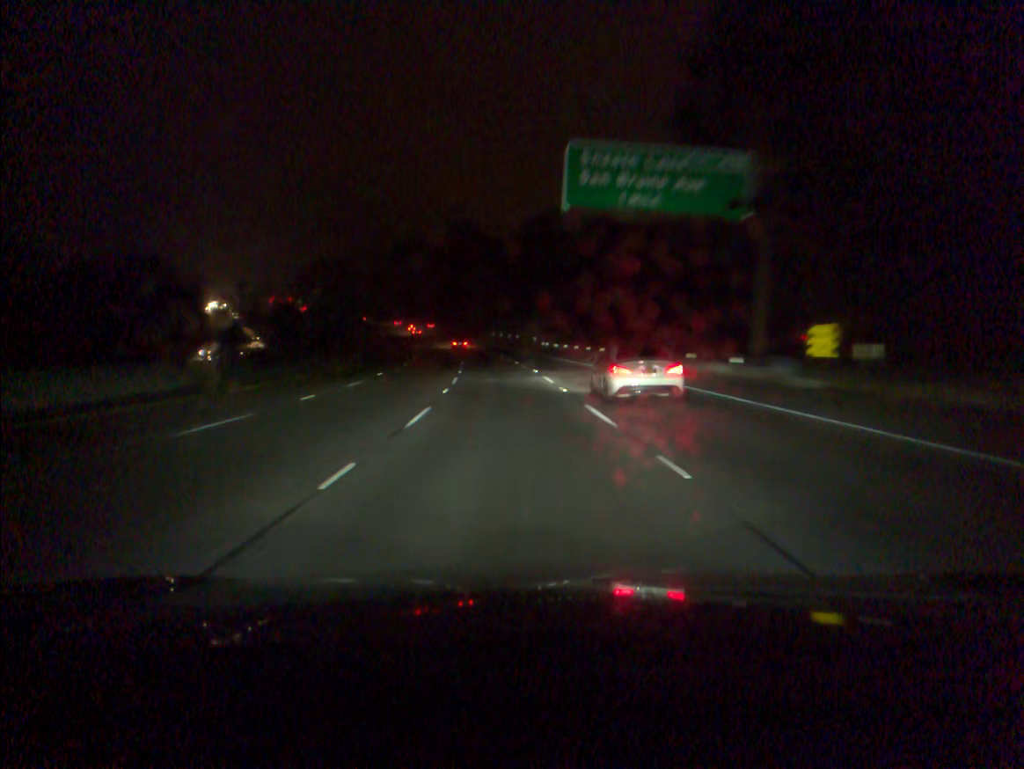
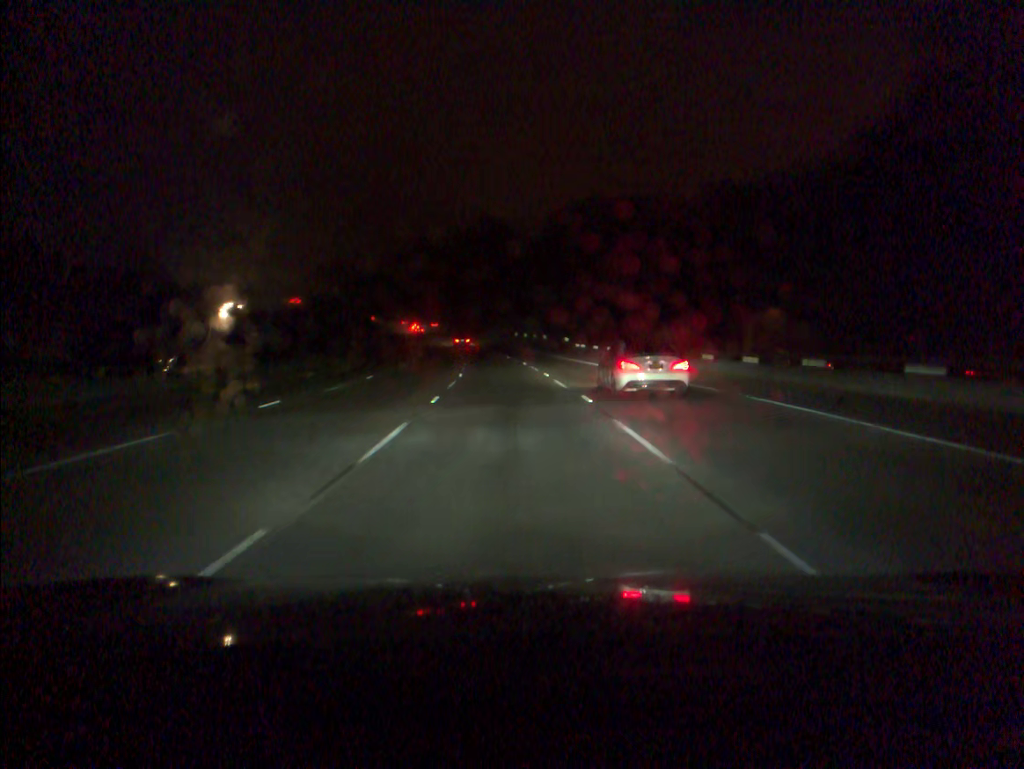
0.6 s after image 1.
(-0.3, +19.1) m; -2°
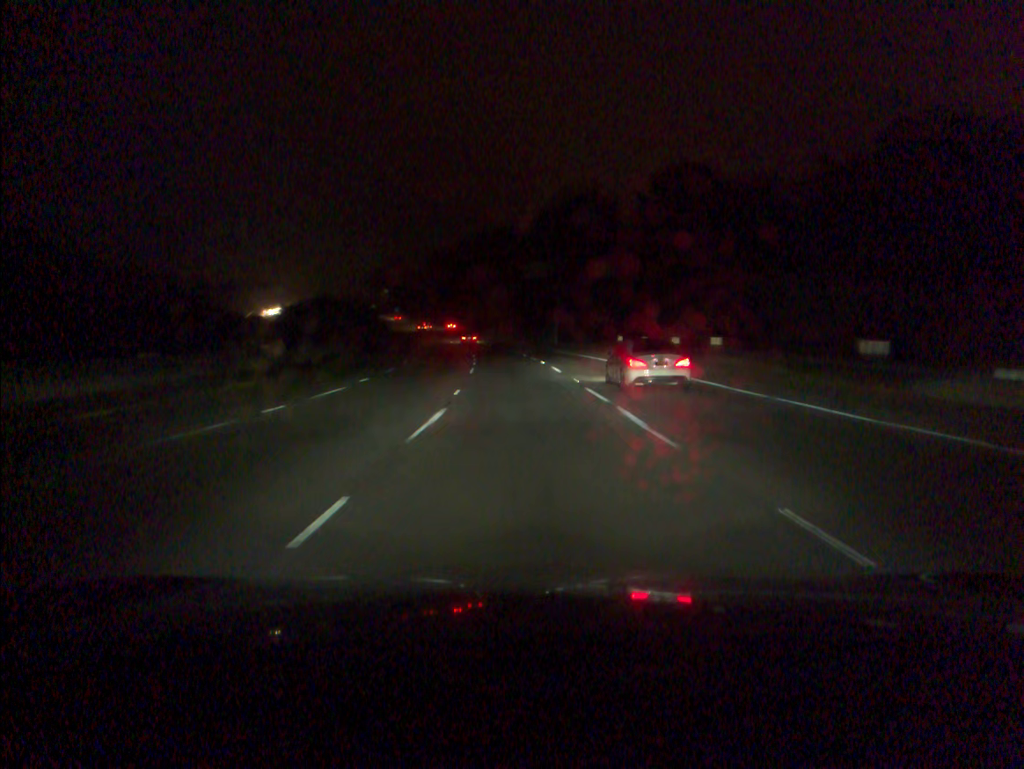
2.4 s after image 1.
(-2.7, +56.7) m; -5°
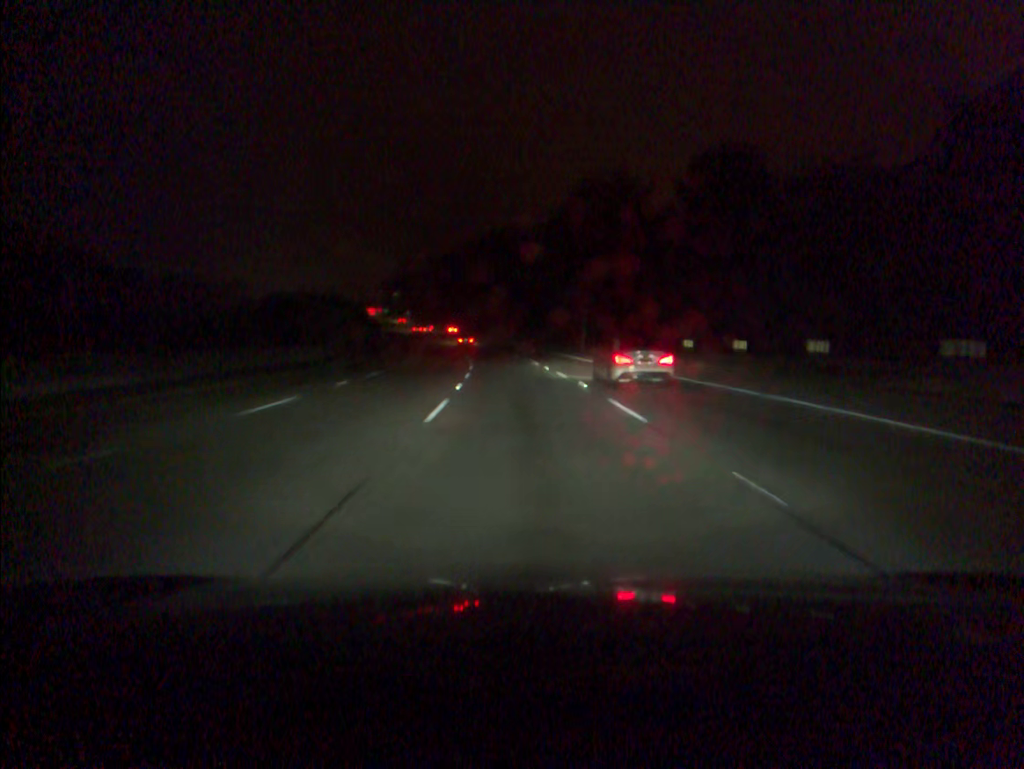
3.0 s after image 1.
(-0.2, +18.7) m; -1°
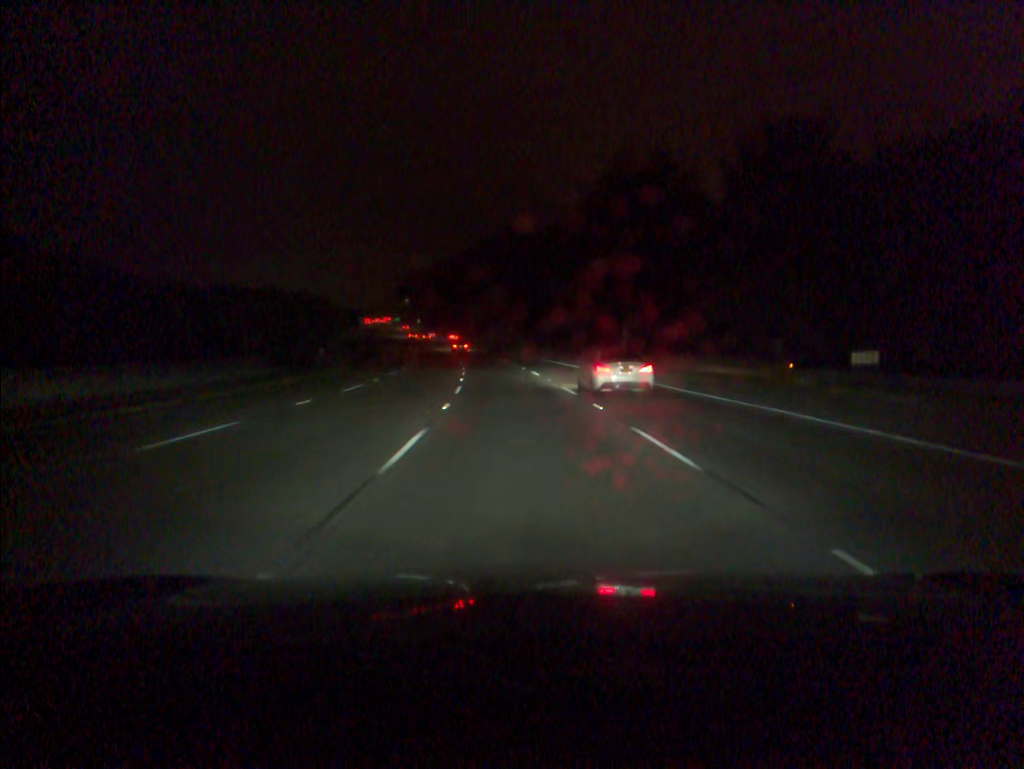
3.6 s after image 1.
(-0.2, +18.6) m; -1°
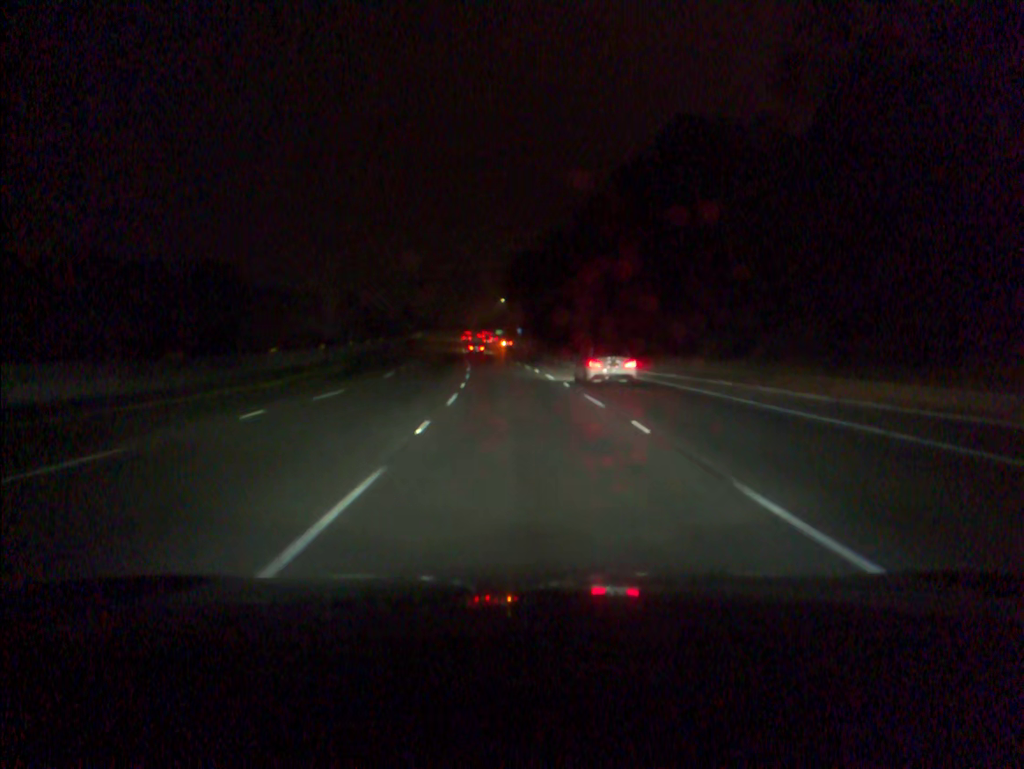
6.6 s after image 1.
(-7.2, +92.2) m; -9°
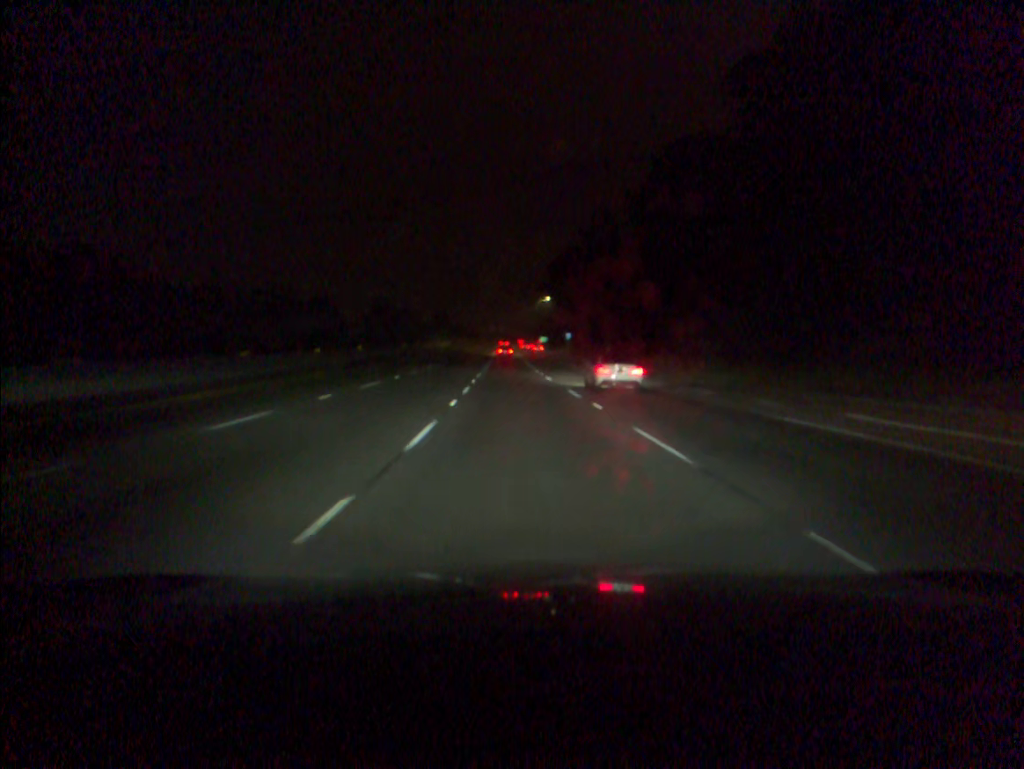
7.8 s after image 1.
(-1.0, +37.2) m; -3°
